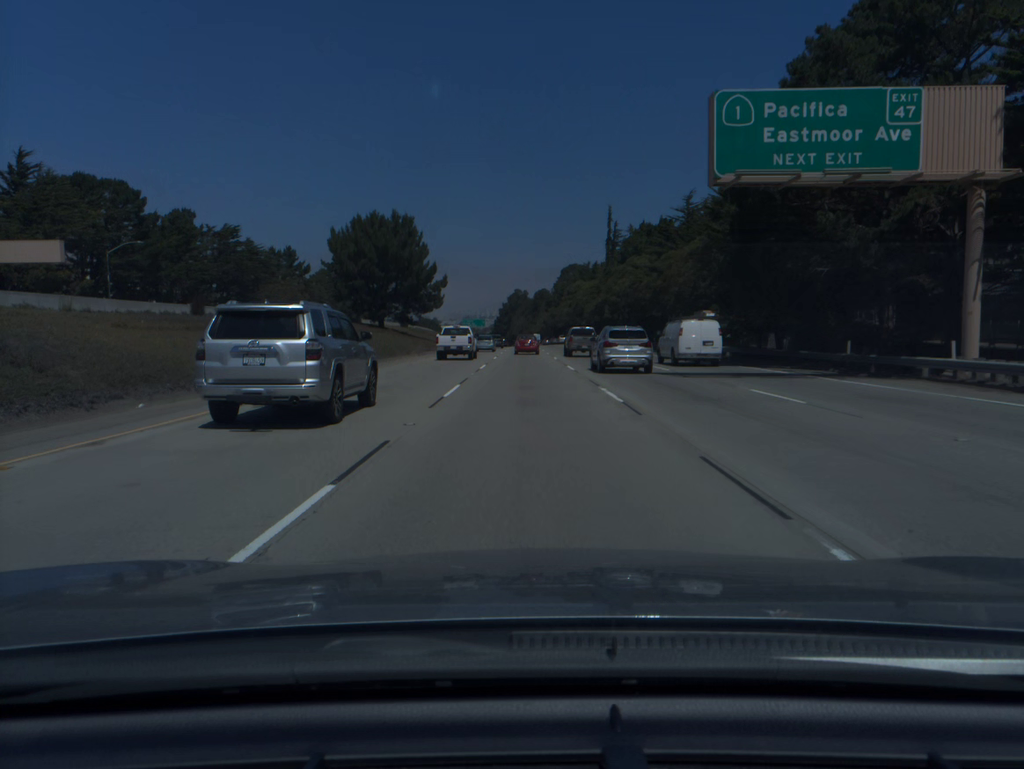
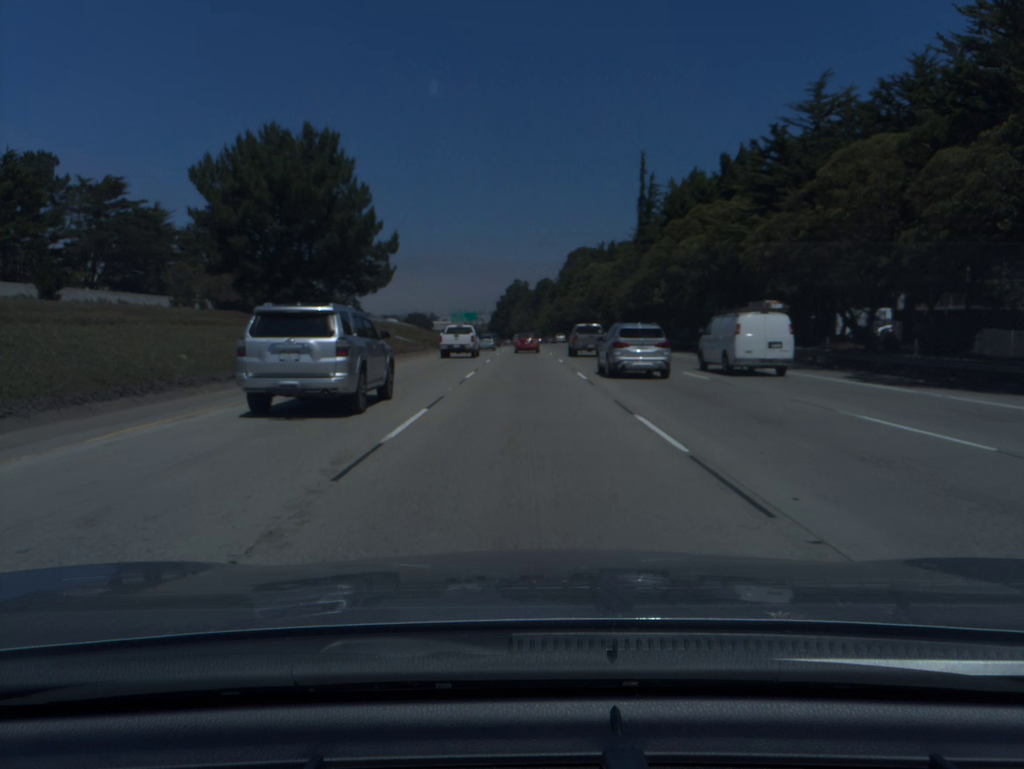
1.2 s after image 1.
(0.0, +35.9) m; 0°
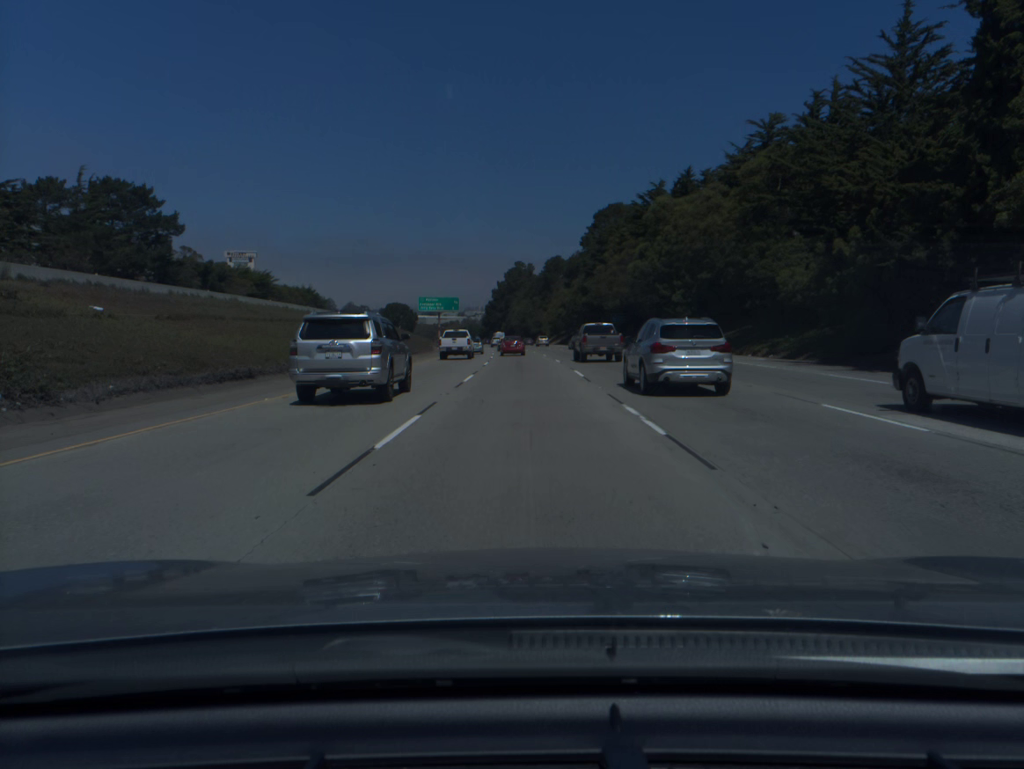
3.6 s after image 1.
(0.0, +71.7) m; 0°
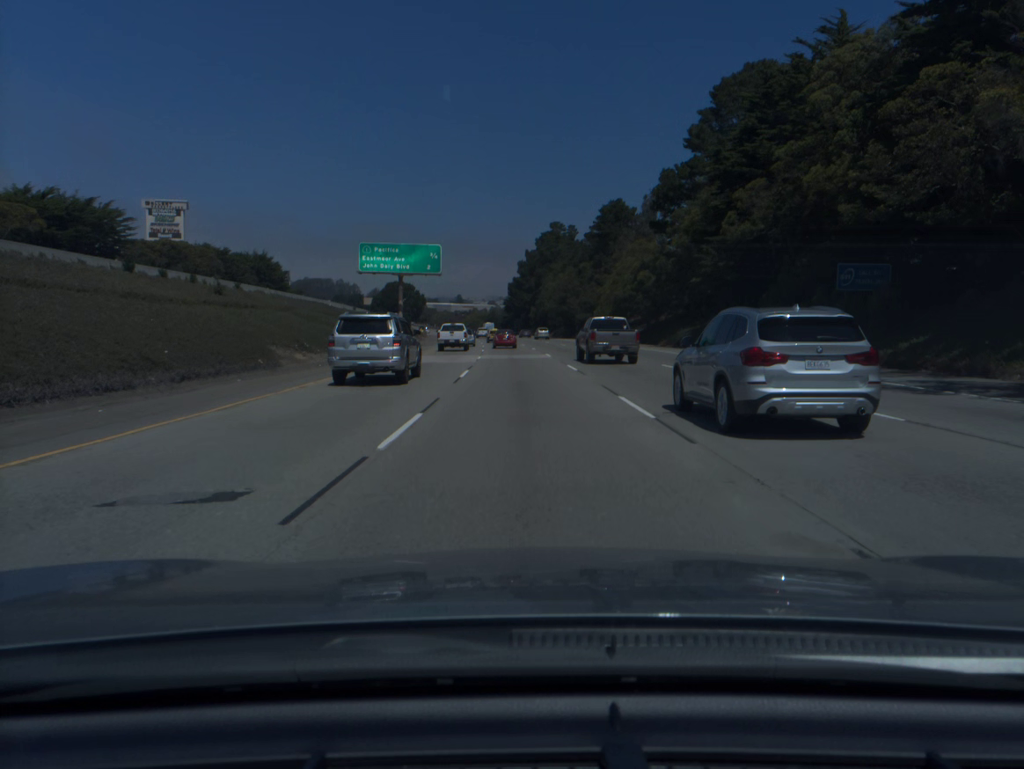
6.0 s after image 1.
(-0.9, +71.5) m; -2°
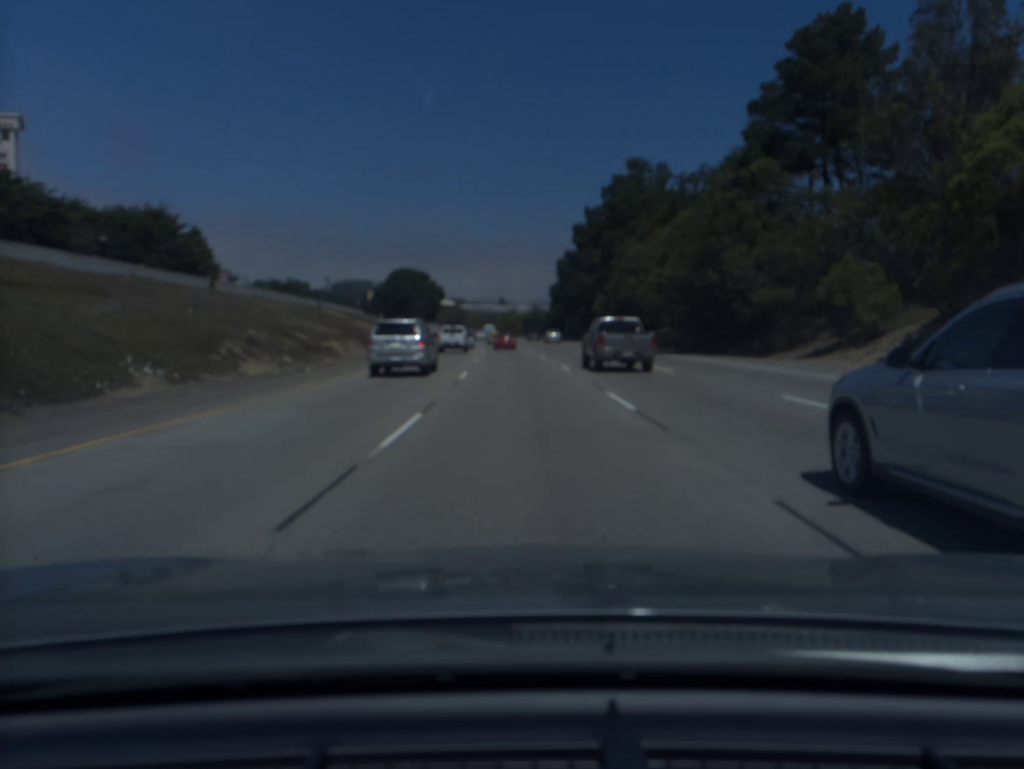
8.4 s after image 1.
(-2.0, +71.6) m; -3°
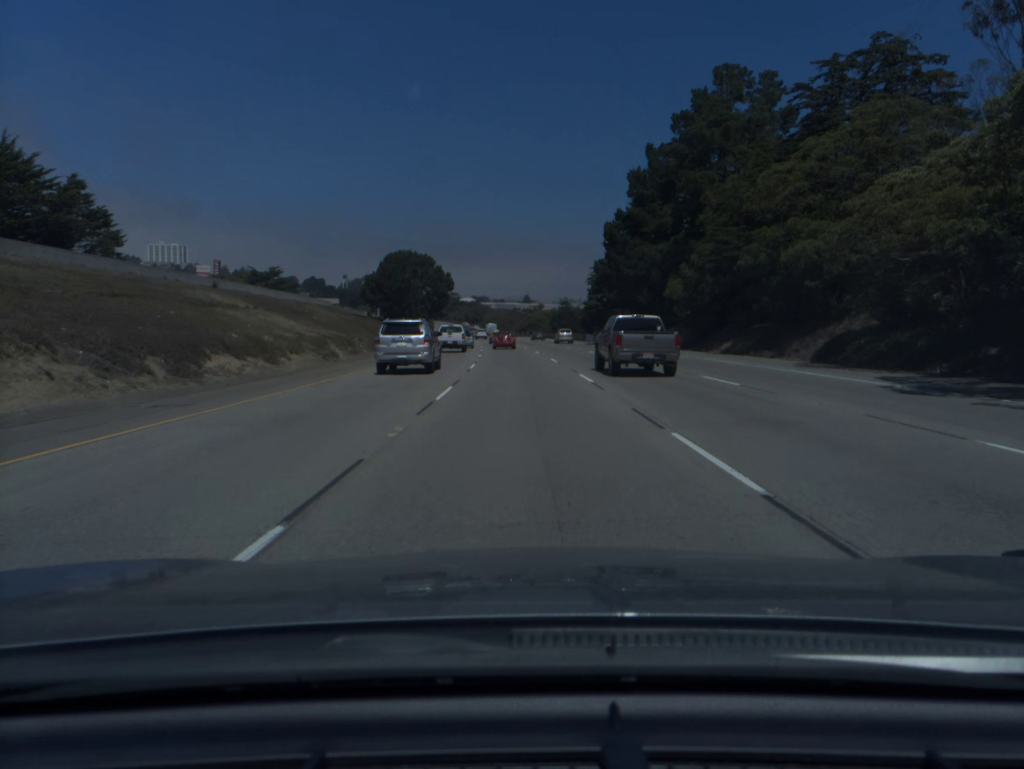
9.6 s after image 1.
(-0.5, +36.2) m; -2°
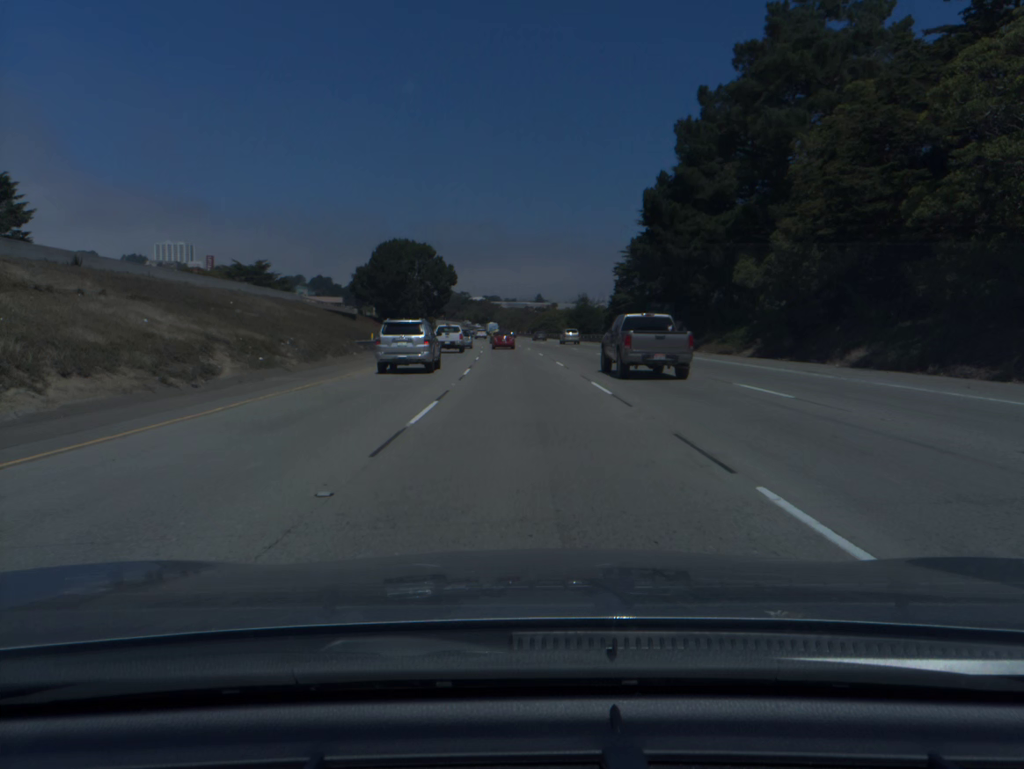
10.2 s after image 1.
(-0.1, +18.2) m; -1°
